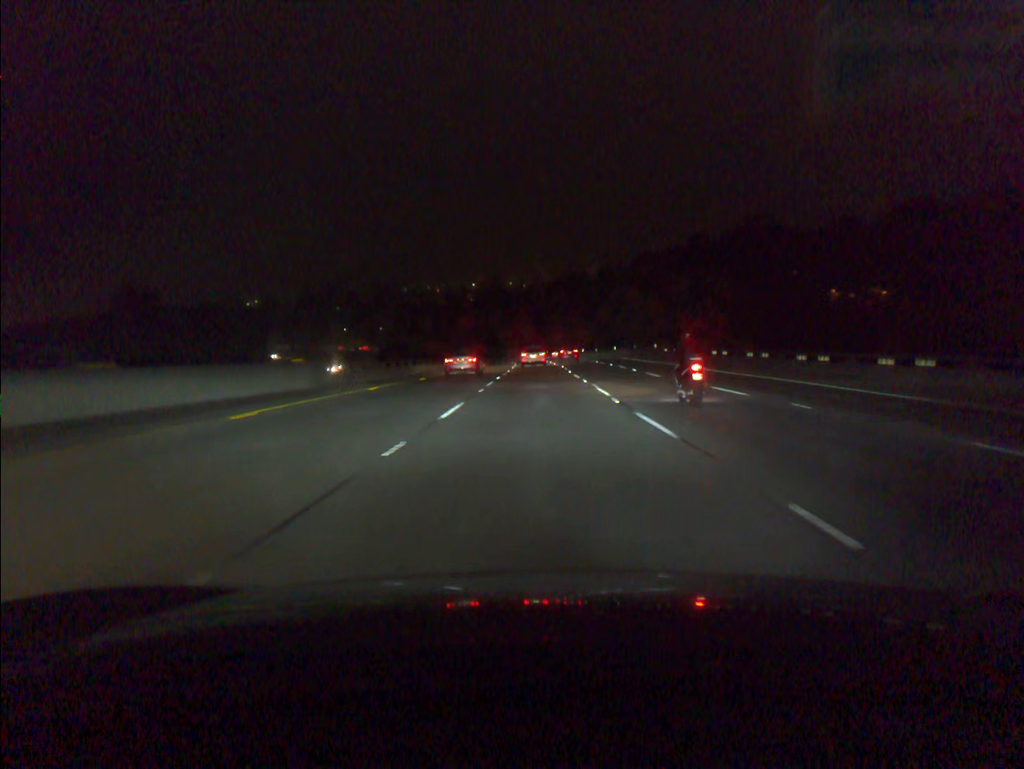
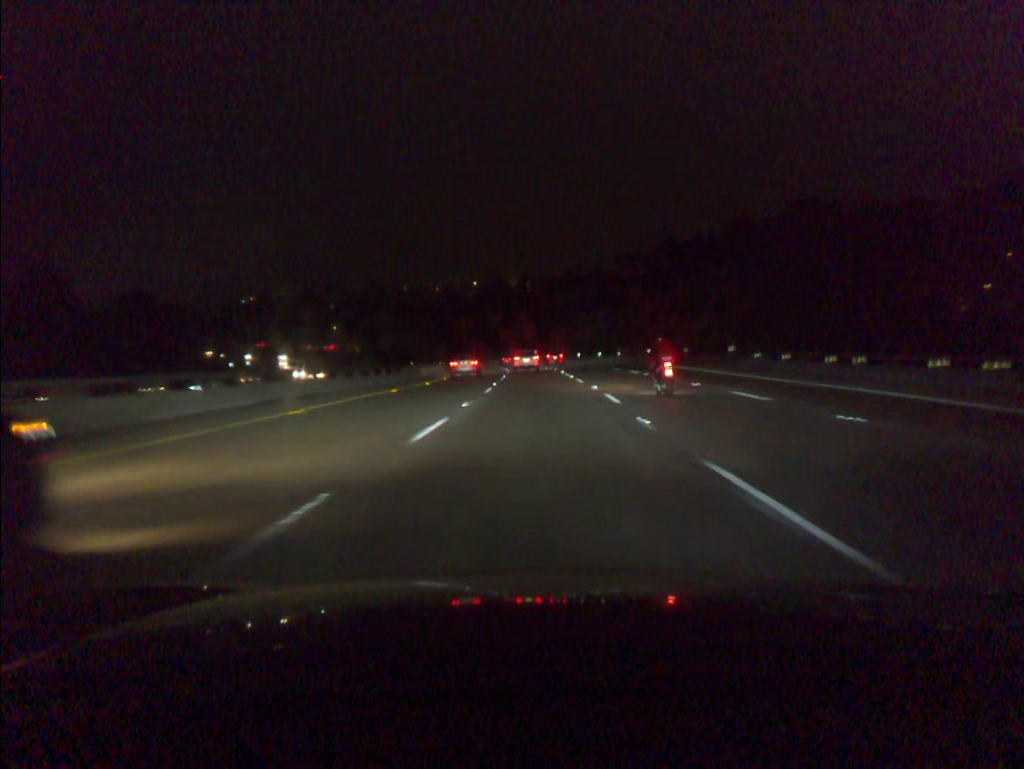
(0.0, +30.6) m; 0°
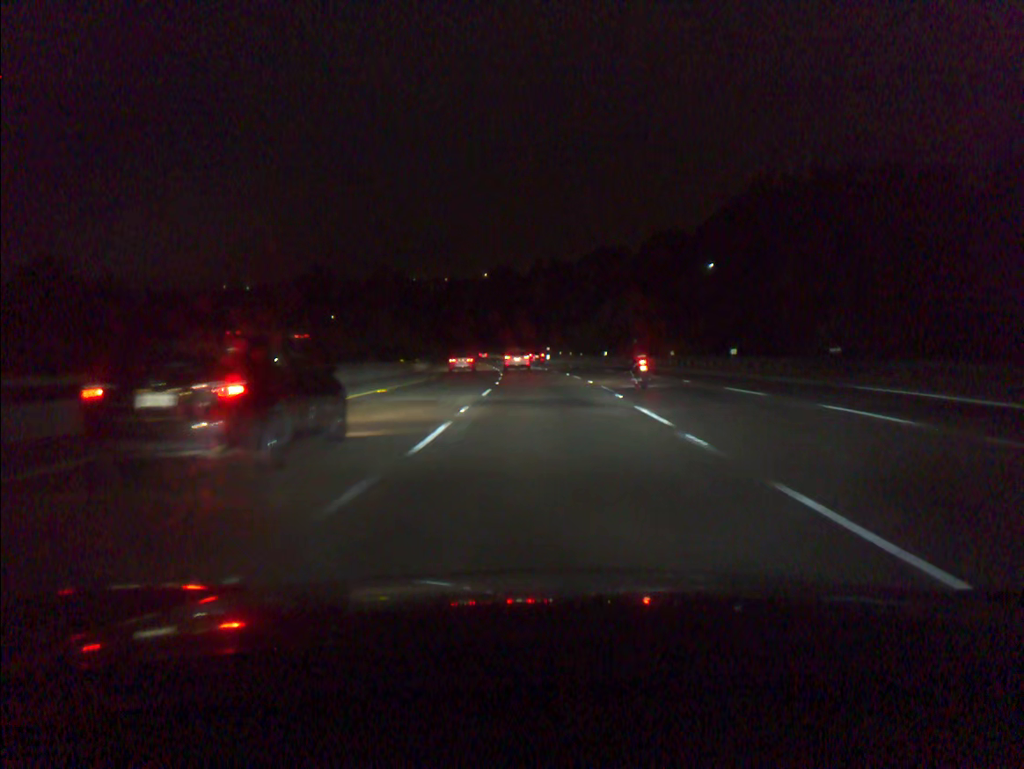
(-0.3, +30.3) m; -1°
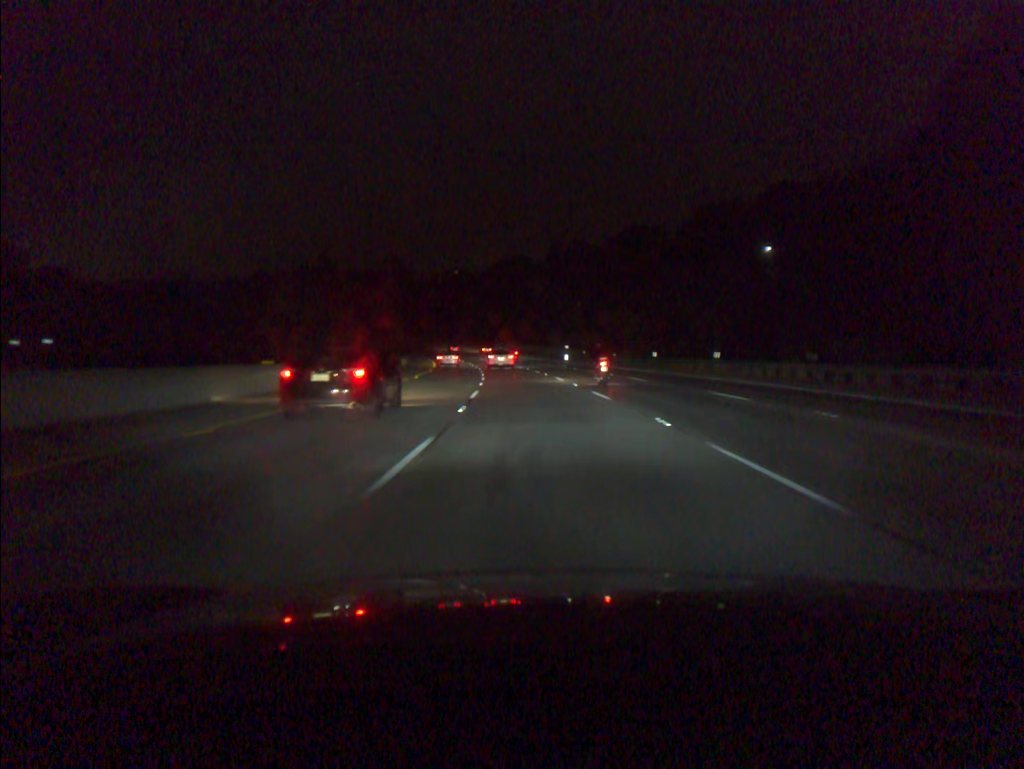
(-0.2, +30.1) m; -1°
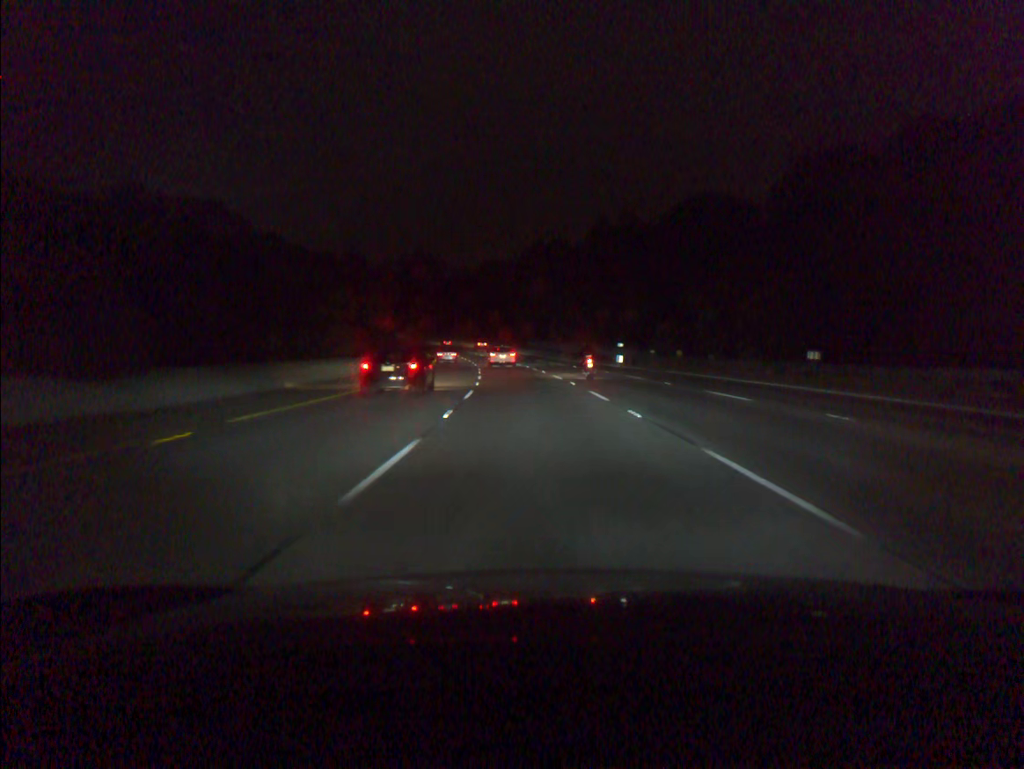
(-0.6, +29.8) m; -3°
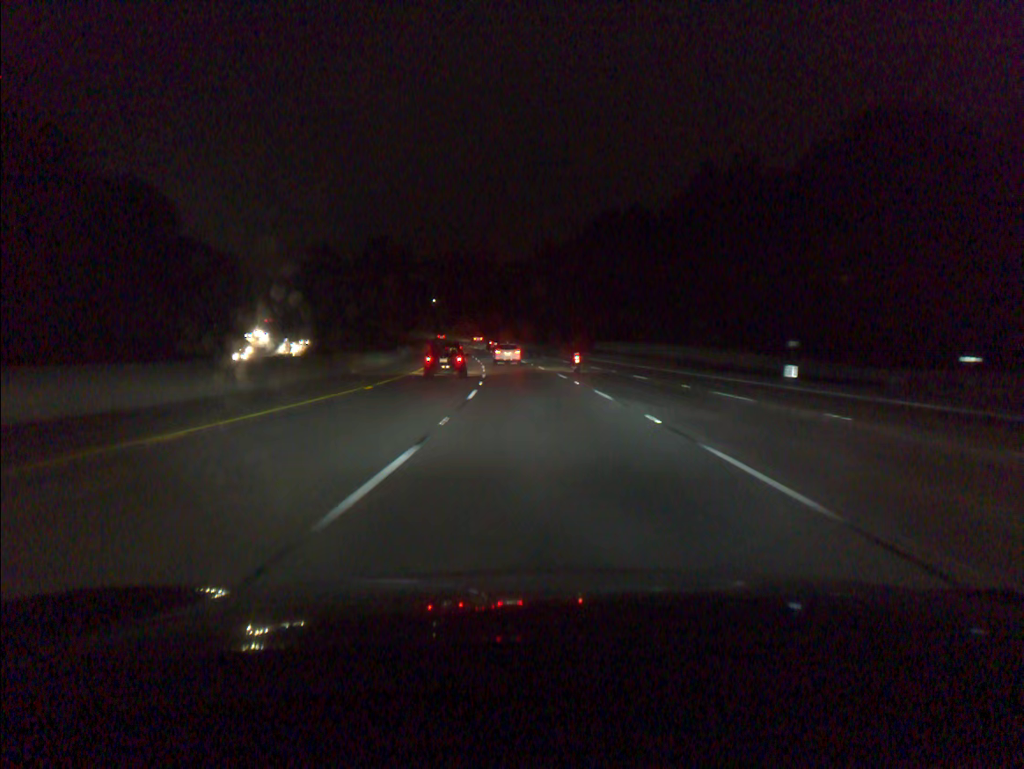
(-1.7, +44.3) m; -4°
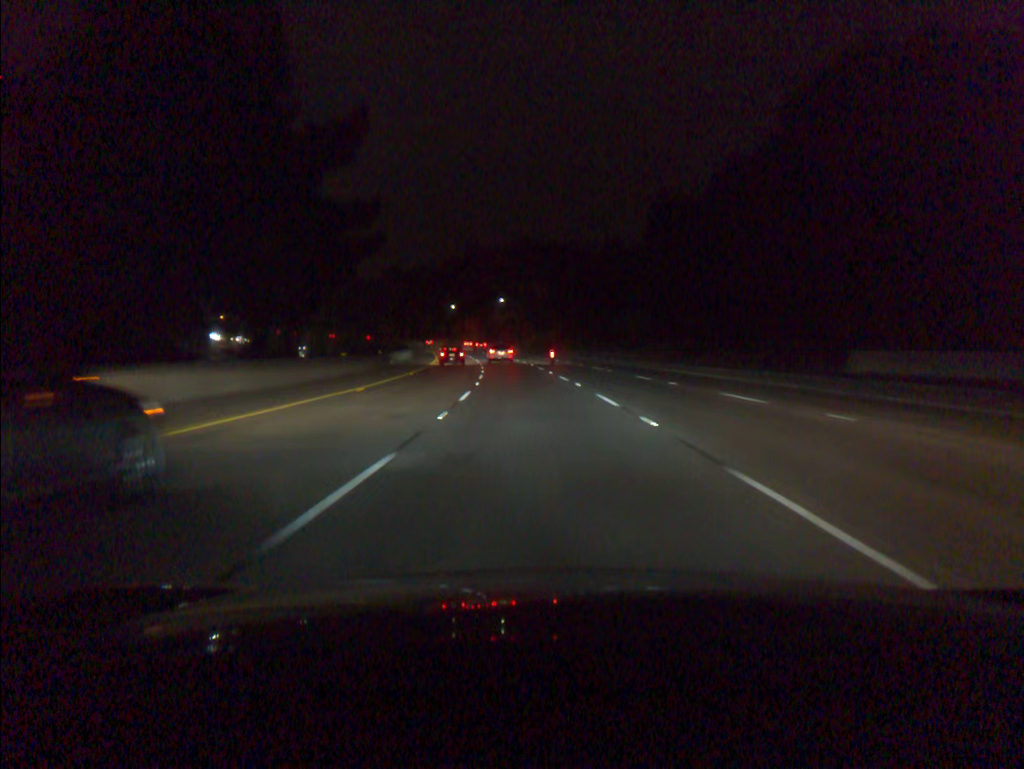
(-4.1, +73.7) m; -7°
